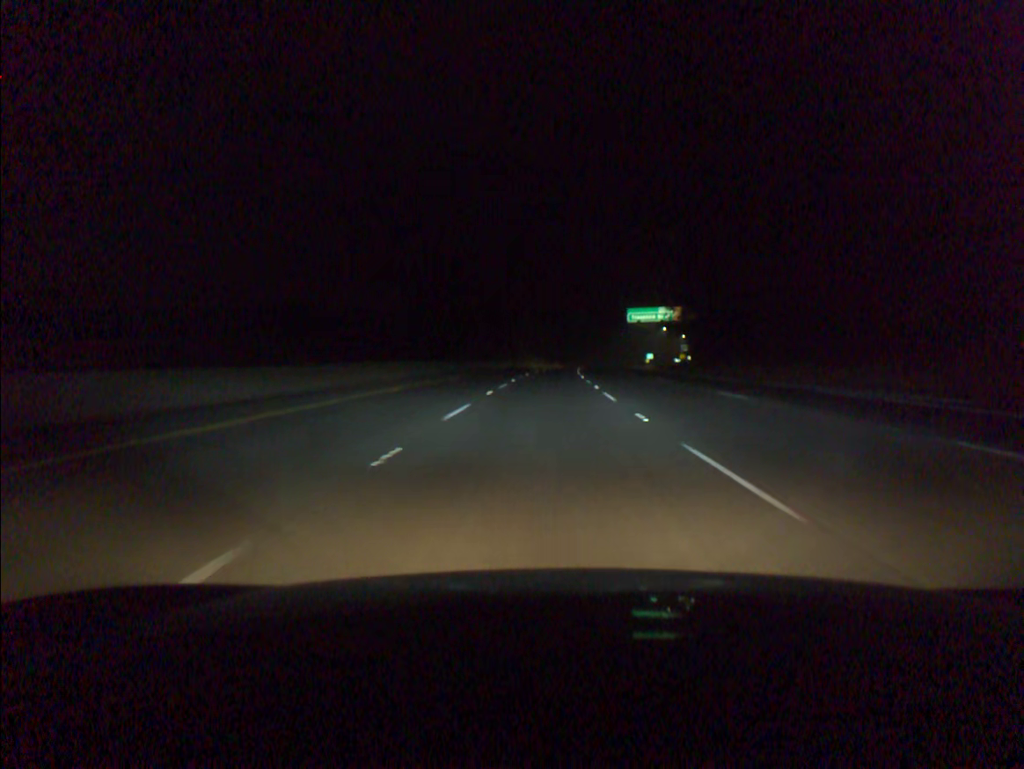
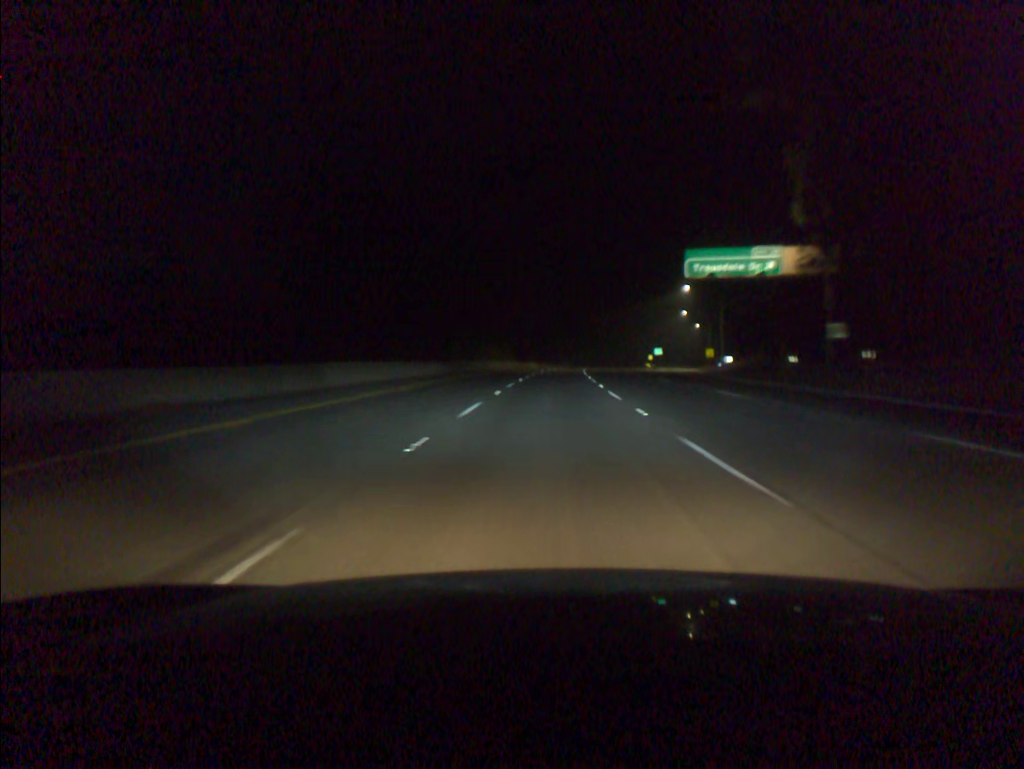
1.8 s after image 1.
(+0.9, +57.6) m; +2°
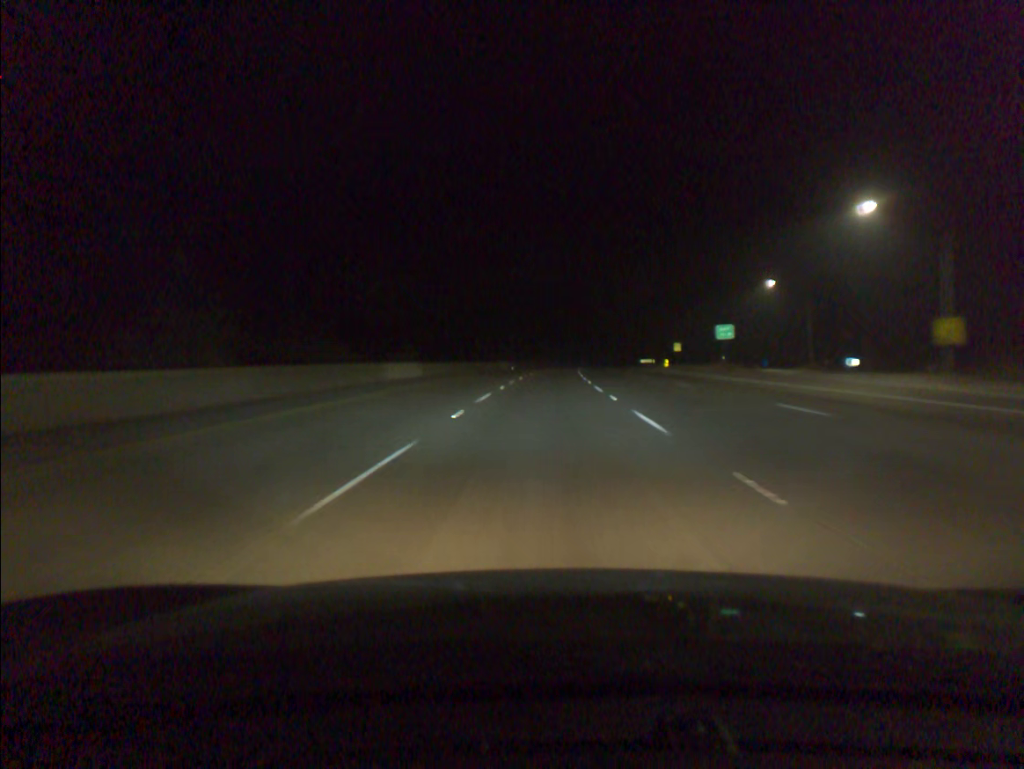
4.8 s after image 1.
(+3.5, +96.2) m; +4°
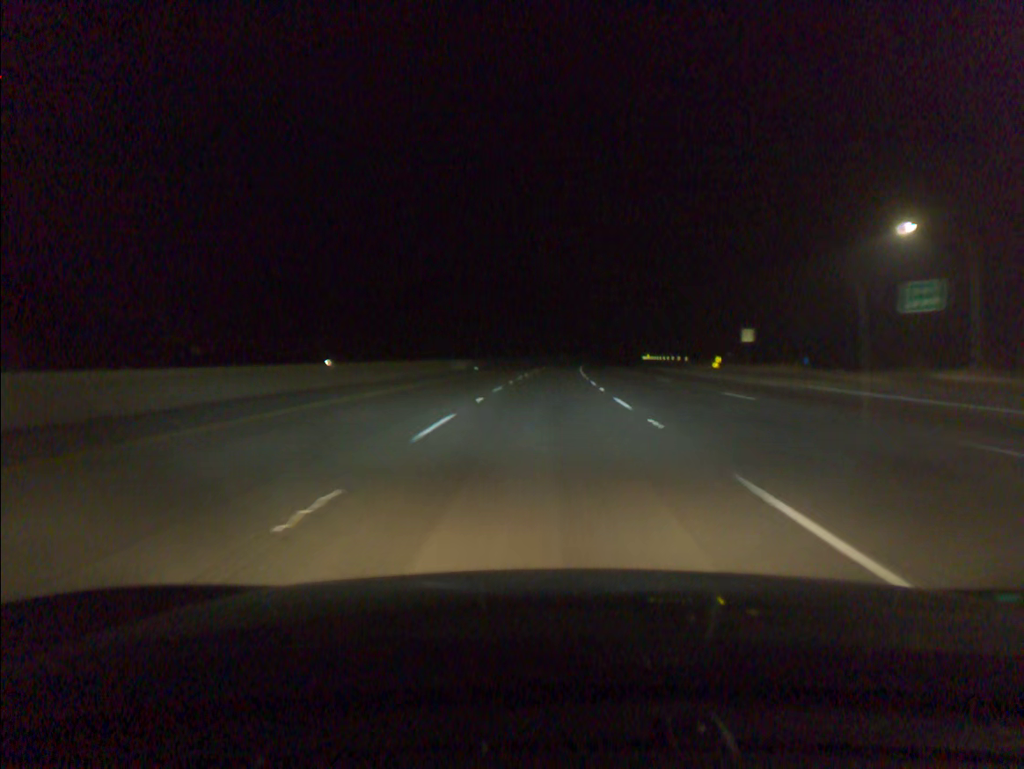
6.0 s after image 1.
(+0.4, +38.5) m; +1°
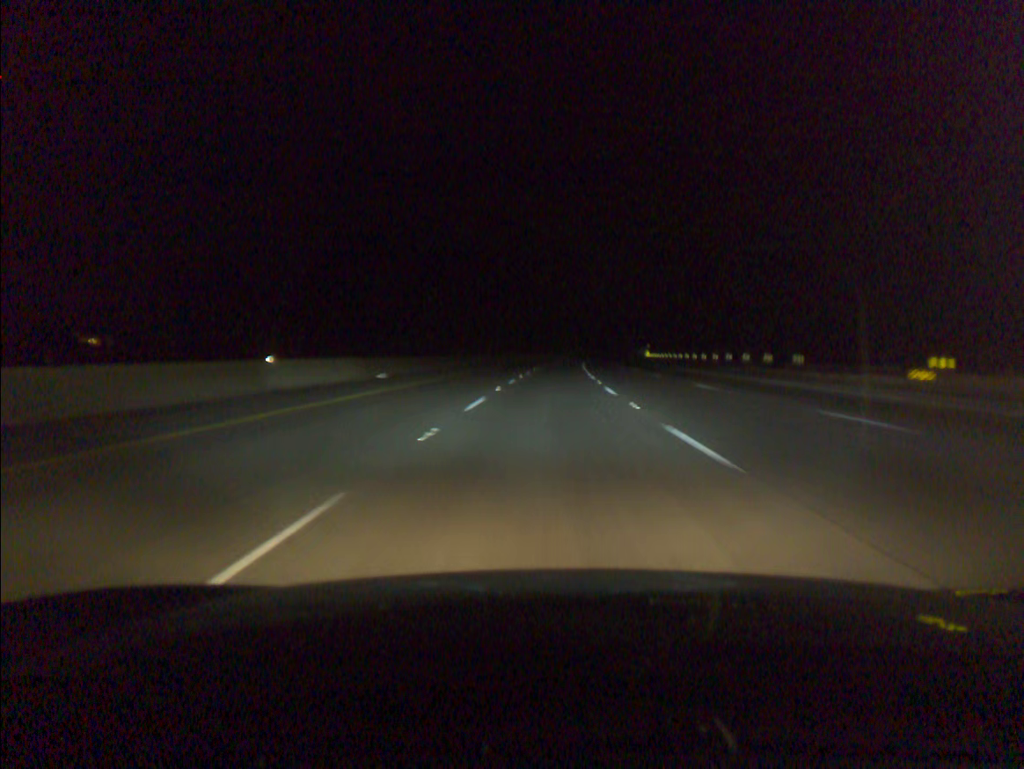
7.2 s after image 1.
(+0.4, +38.5) m; +1°
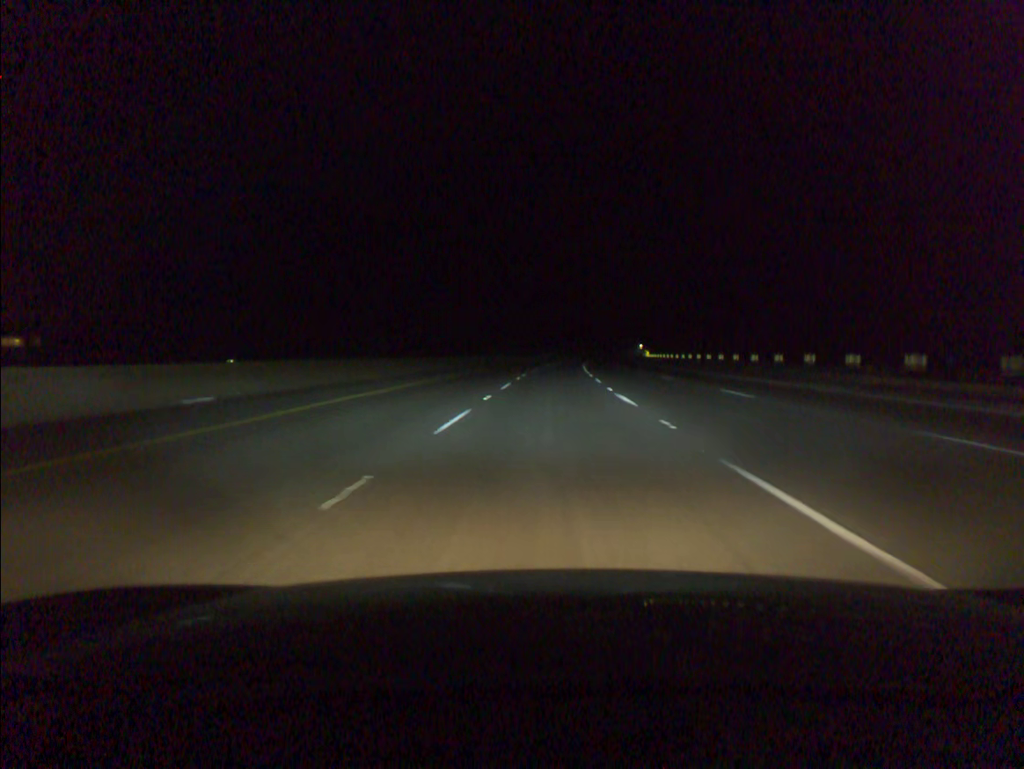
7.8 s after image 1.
(+0.1, +19.2) m; +1°
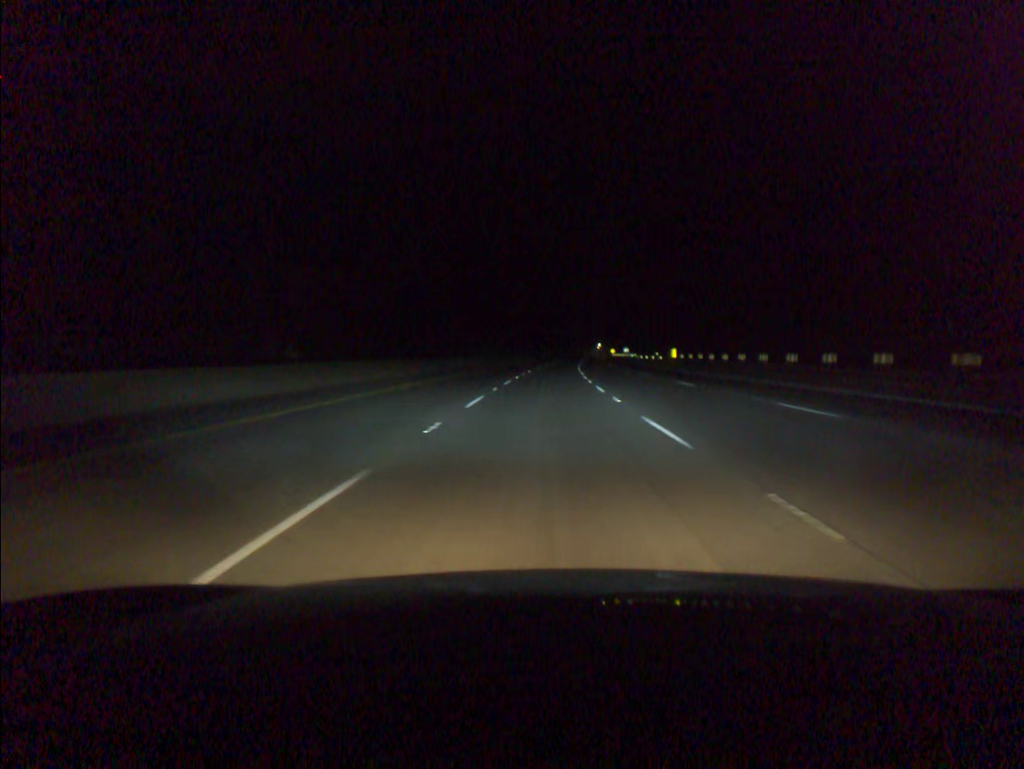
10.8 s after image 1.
(+3.3, +95.7) m; +4°
